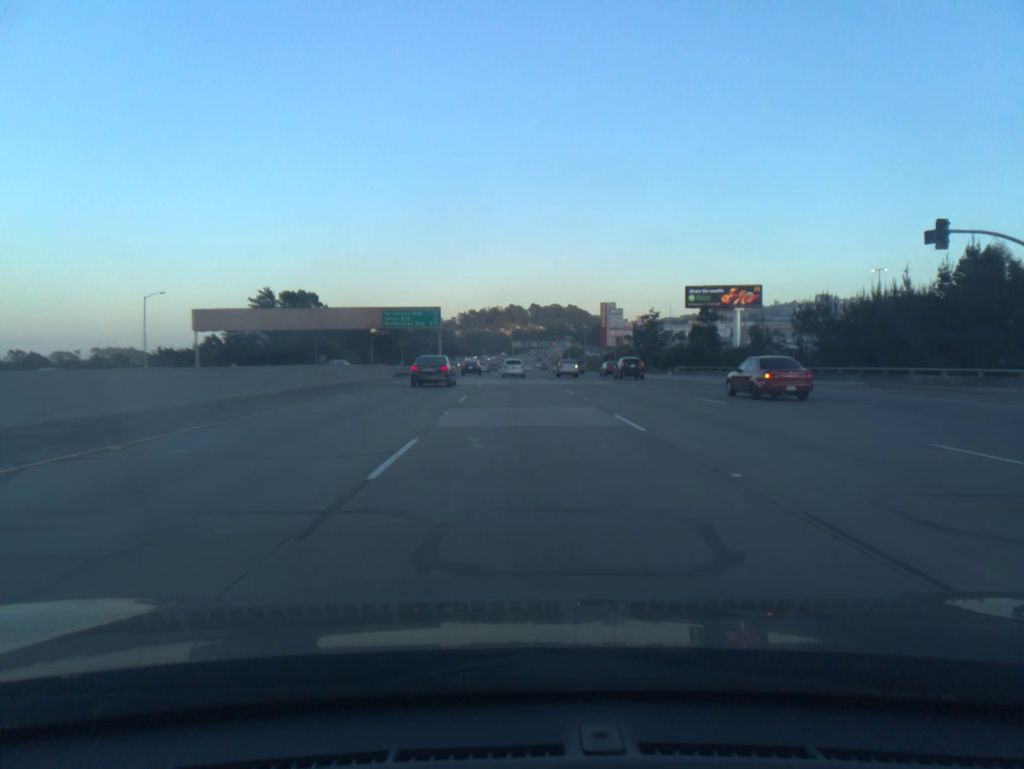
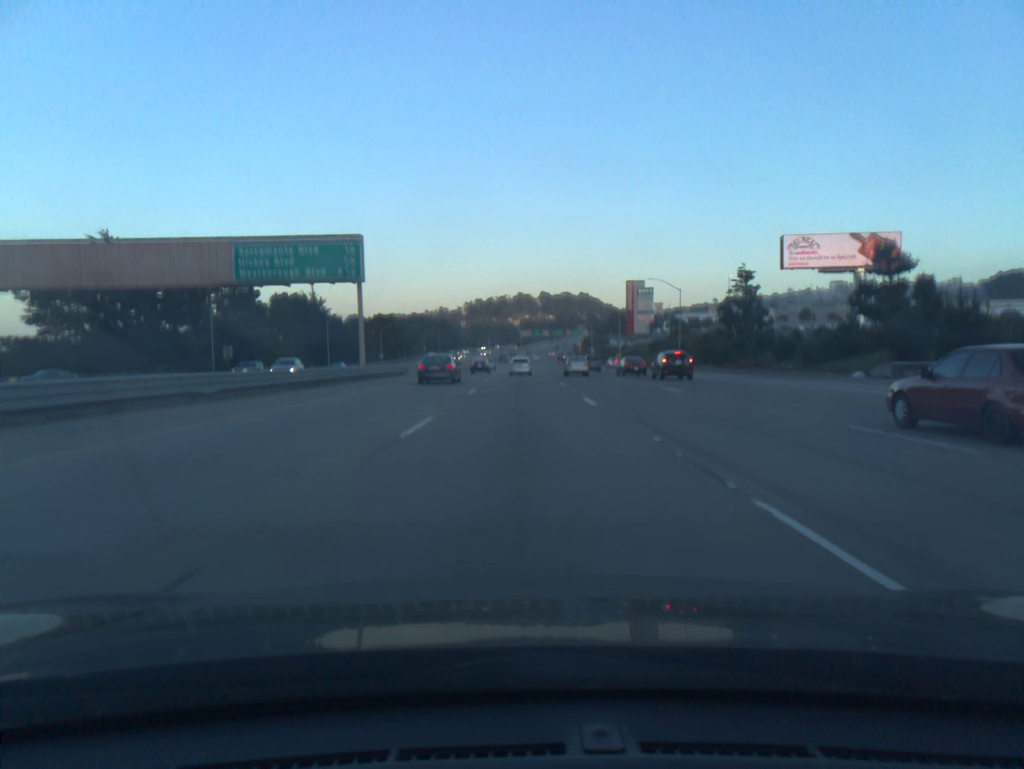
(-0.1, +54.5) m; 0°
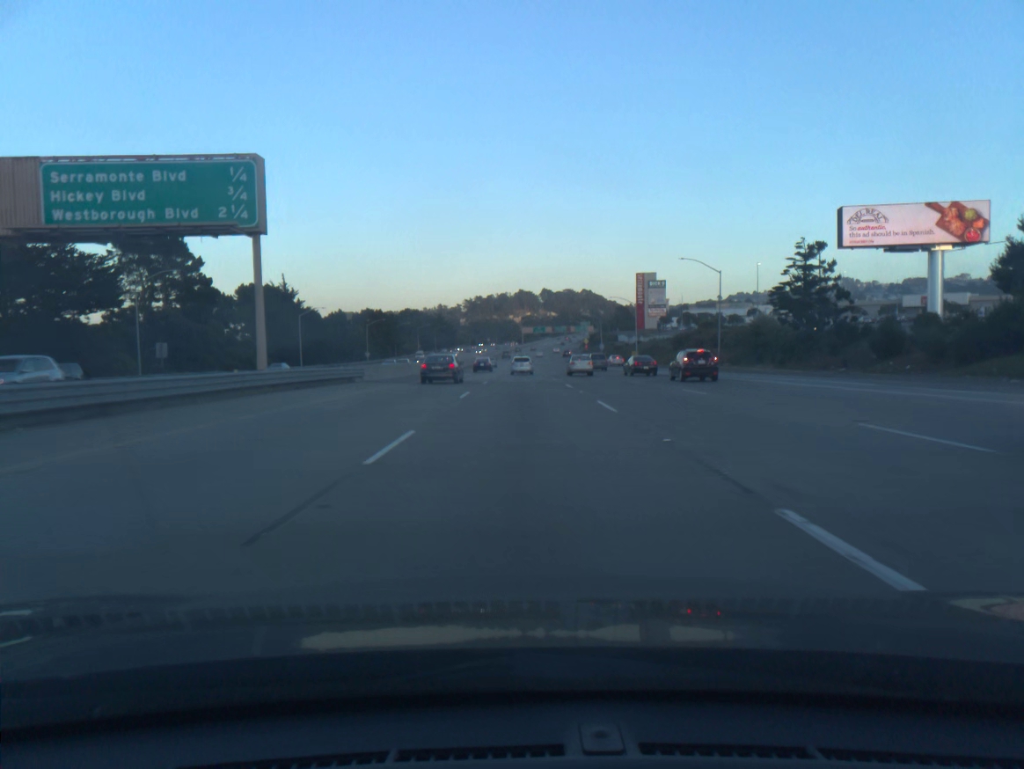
(0.0, +18.1) m; 0°
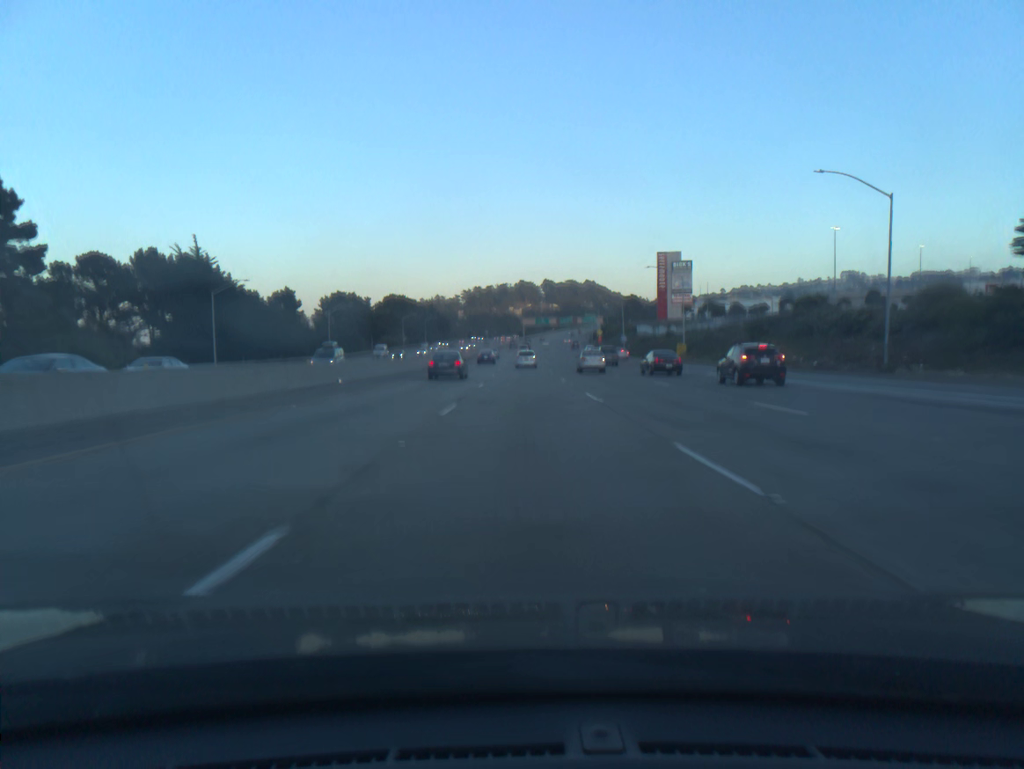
(-0.1, +36.3) m; 0°
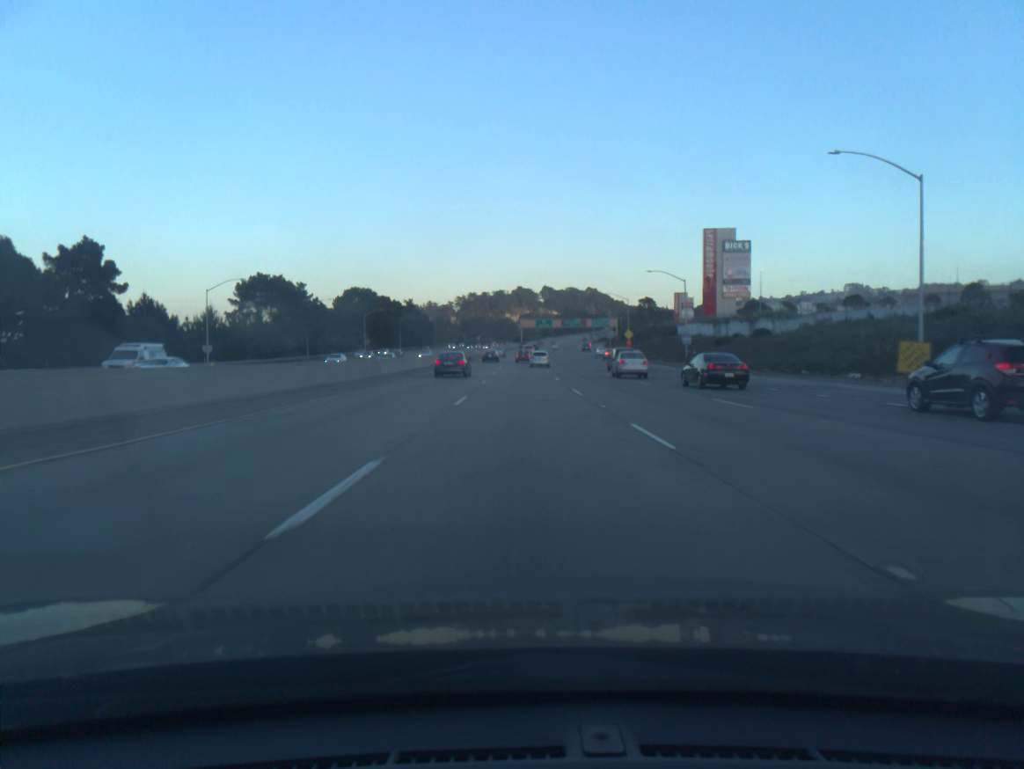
(+0.1, +54.8) m; 0°
